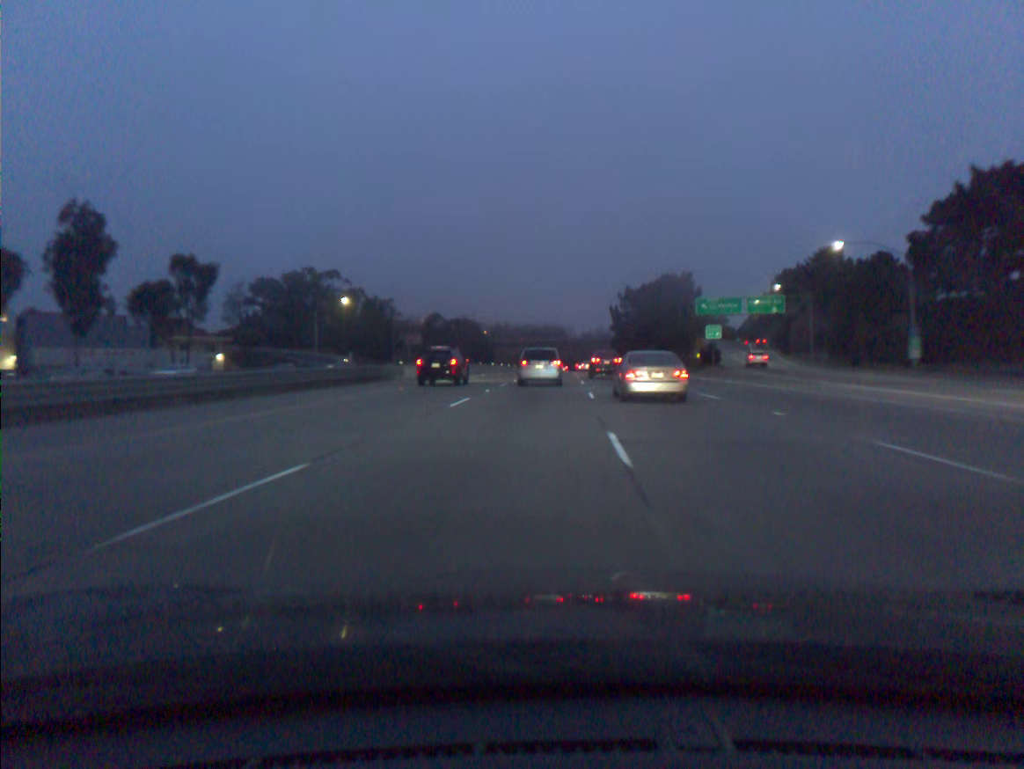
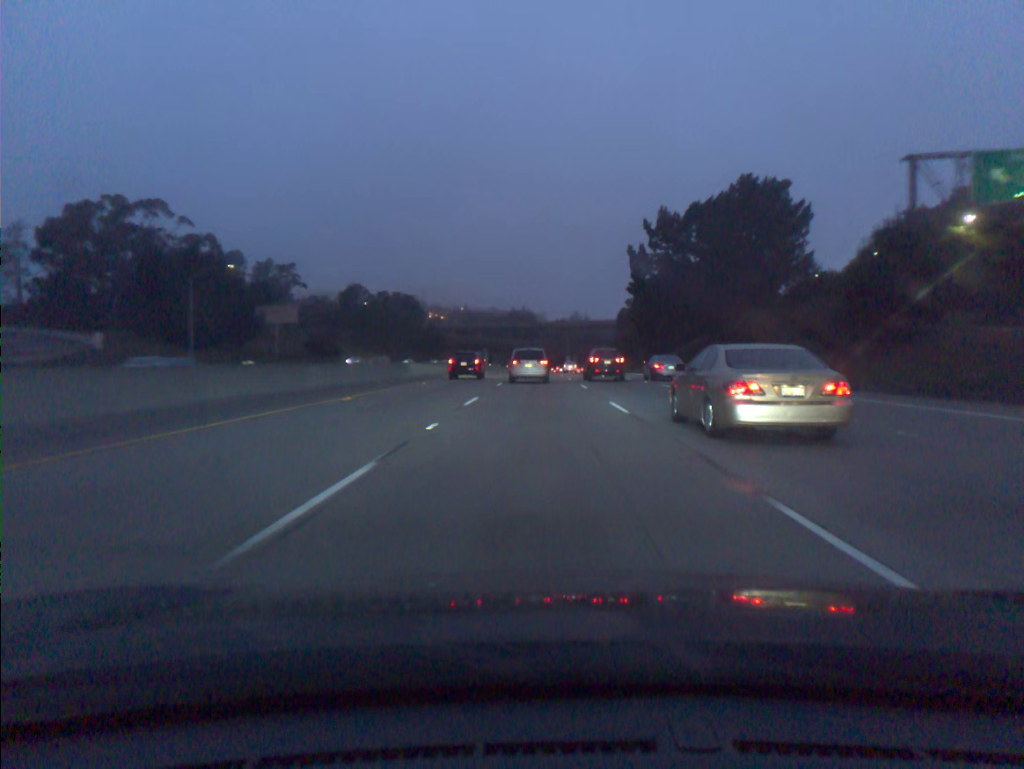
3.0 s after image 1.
(+1.7, +81.5) m; +2°
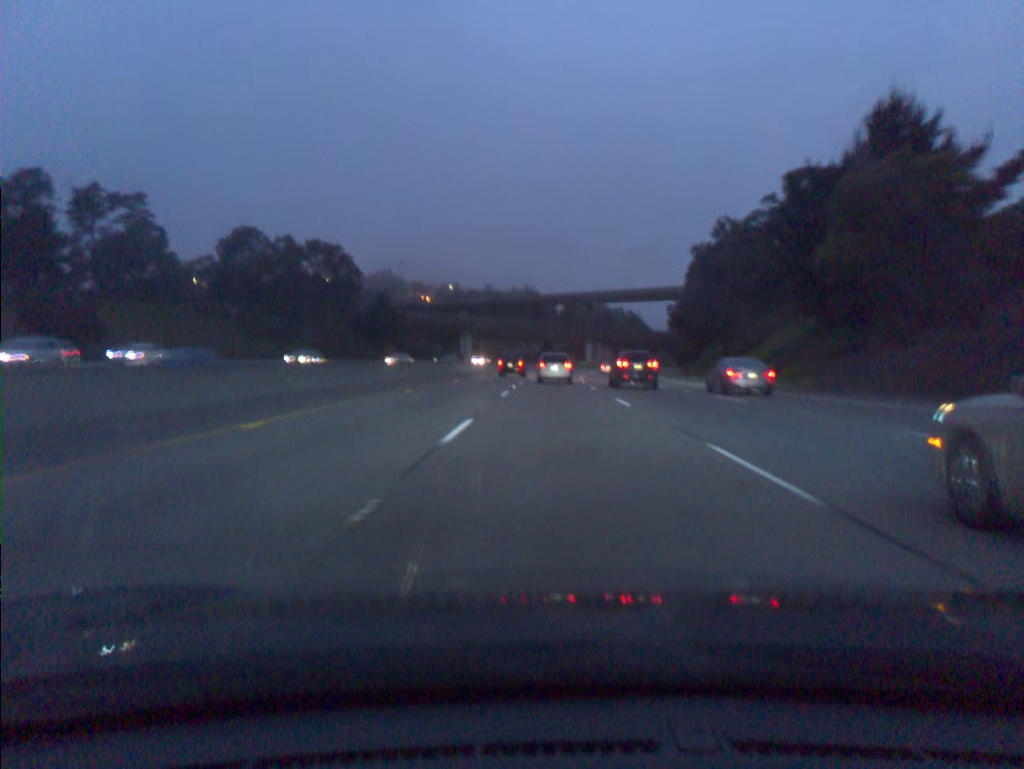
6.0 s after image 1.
(-0.5, +81.3) m; 0°
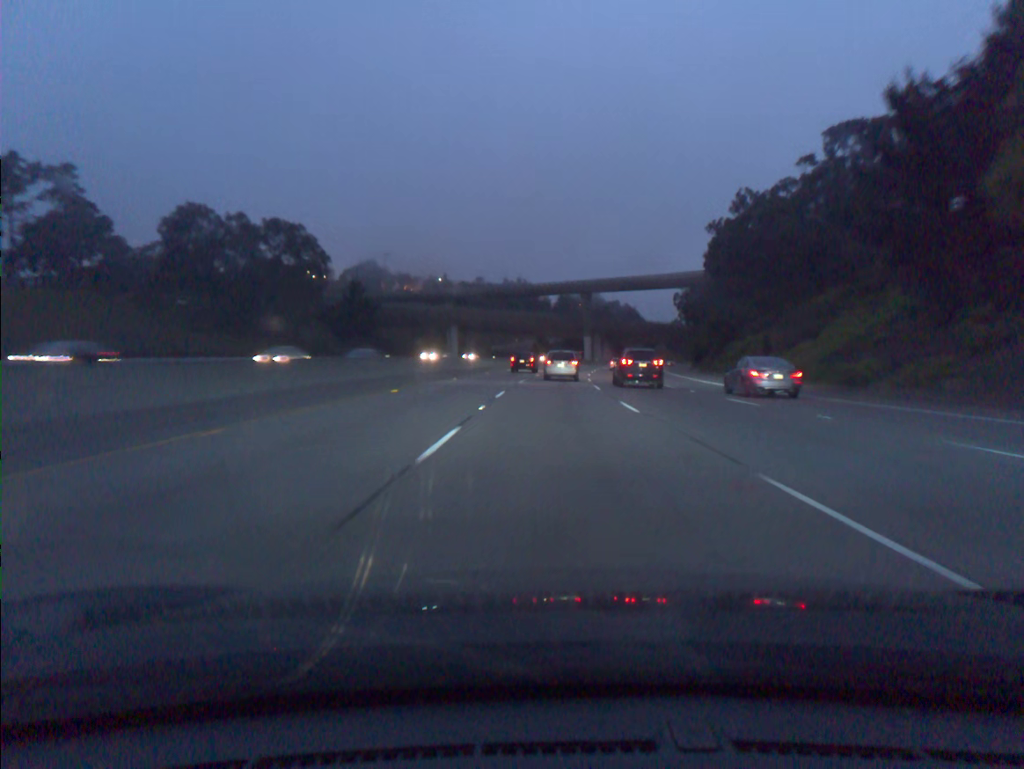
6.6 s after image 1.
(+0.1, +16.5) m; 0°
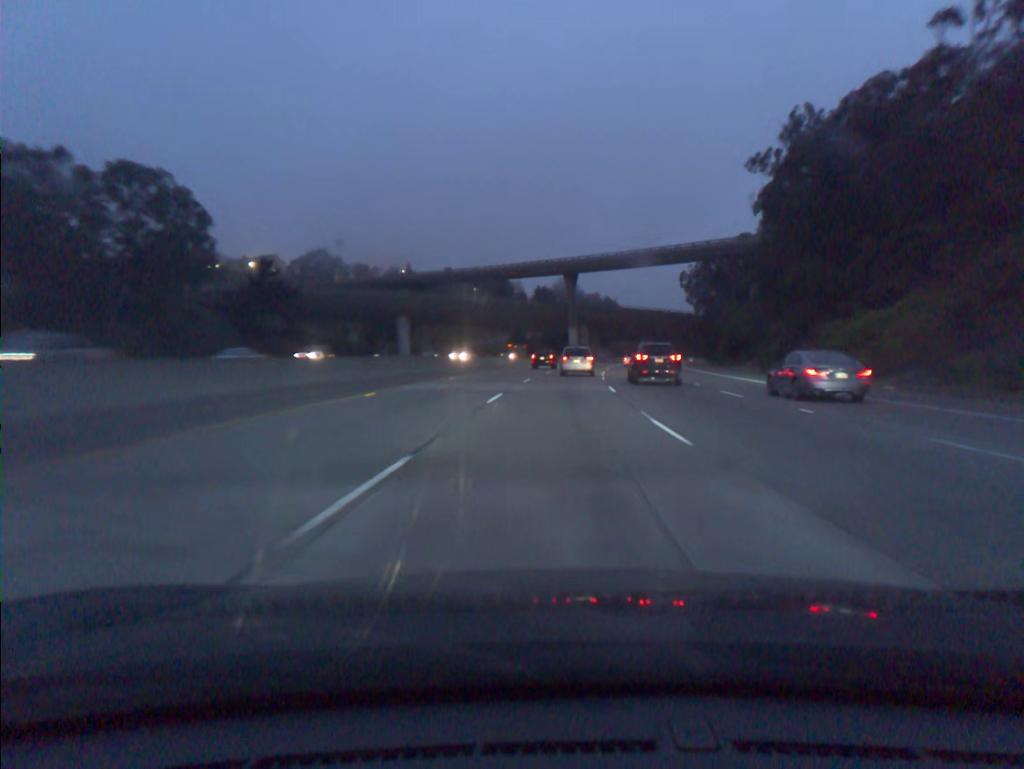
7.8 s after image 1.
(+0.4, +33.1) m; +2°
